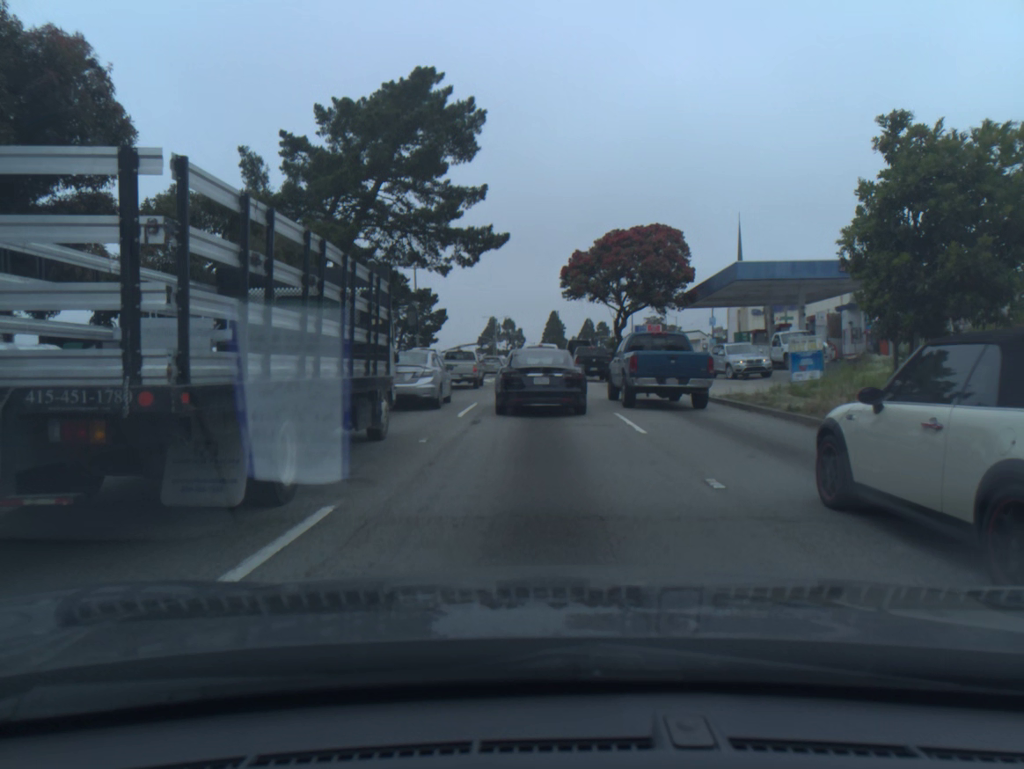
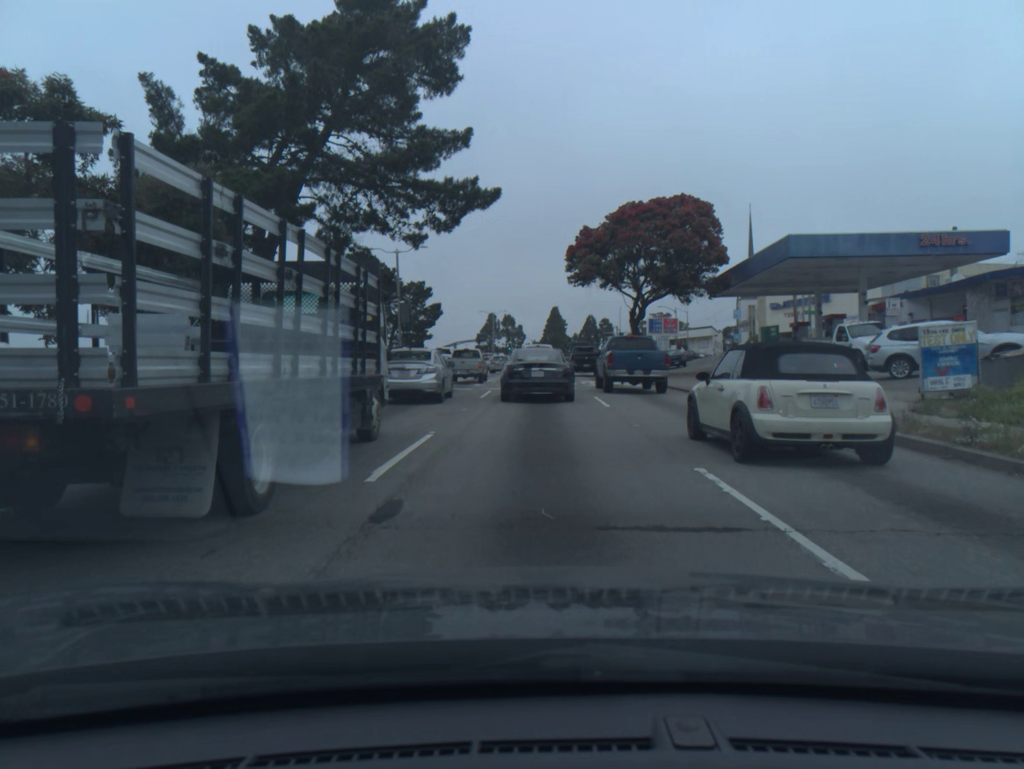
(0.0, +8.5) m; 0°
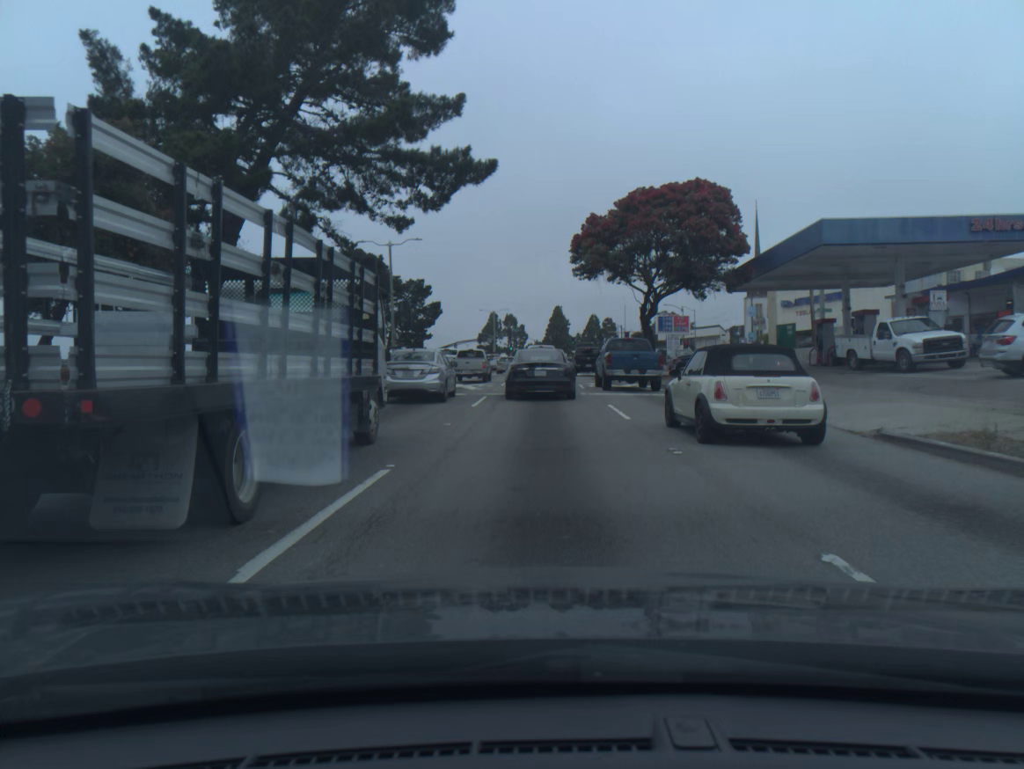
(0.0, +3.6) m; 0°
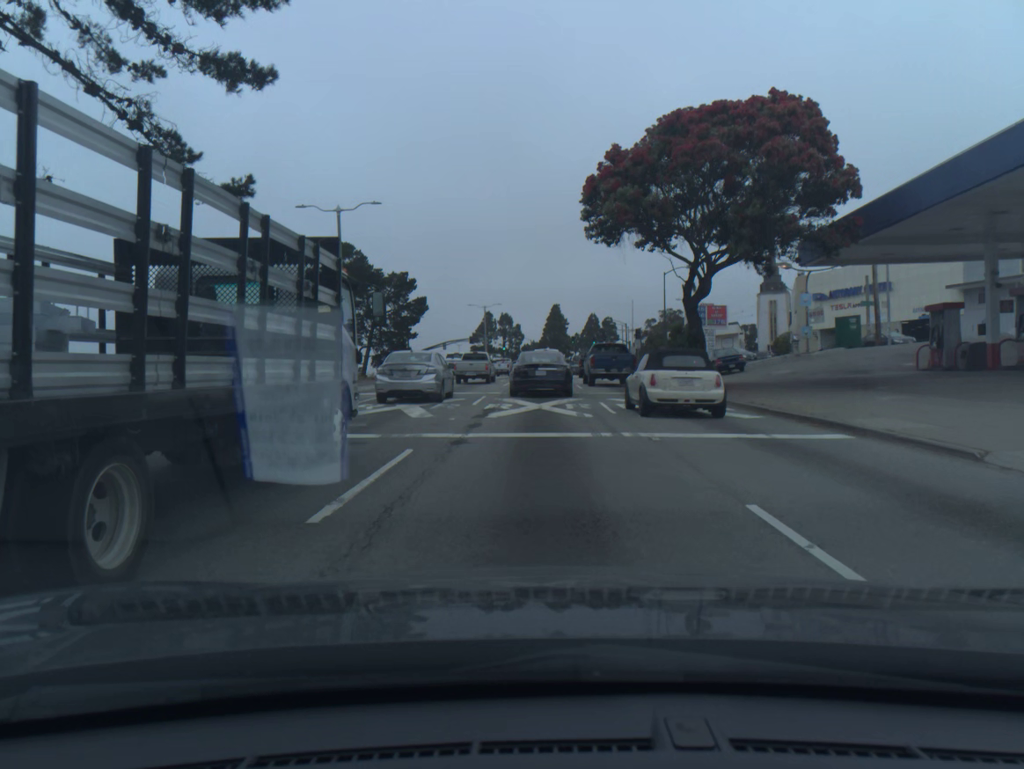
(0.0, +13.1) m; 0°
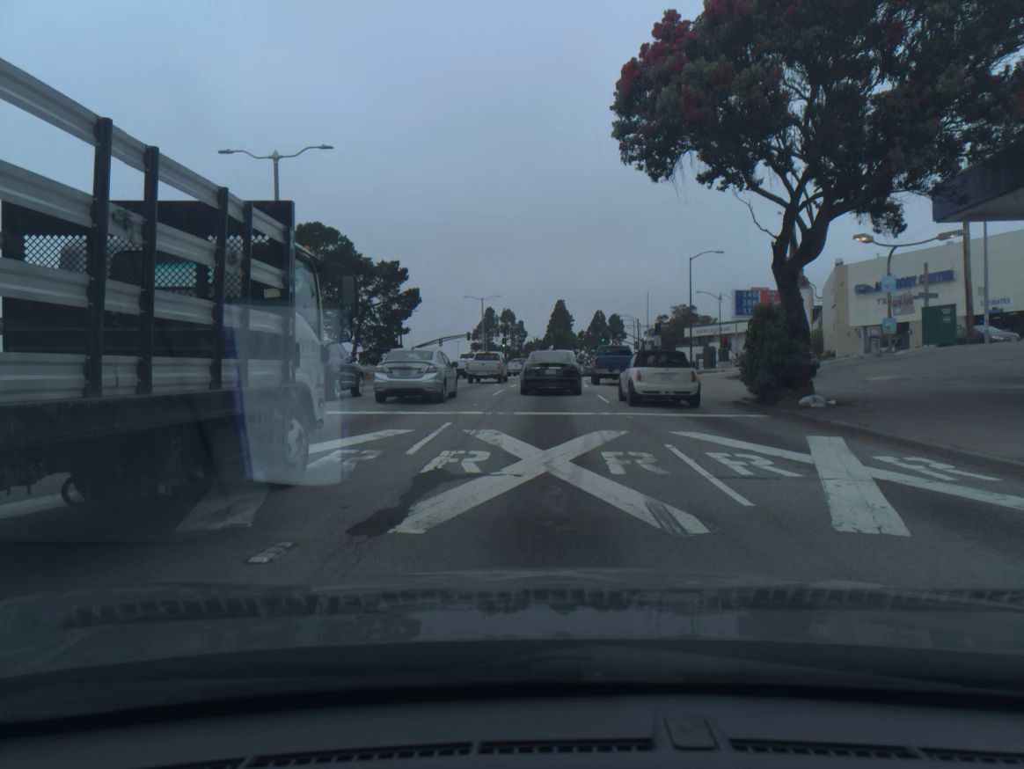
(-0.1, +10.4) m; -1°
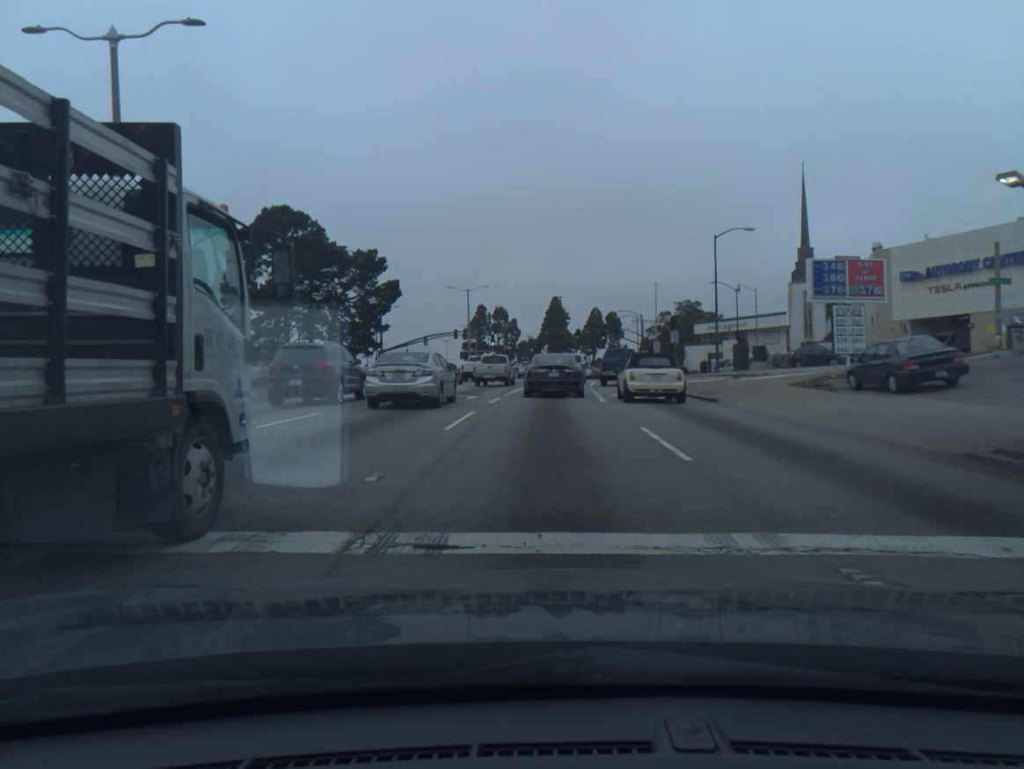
(0.0, +11.4) m; 0°
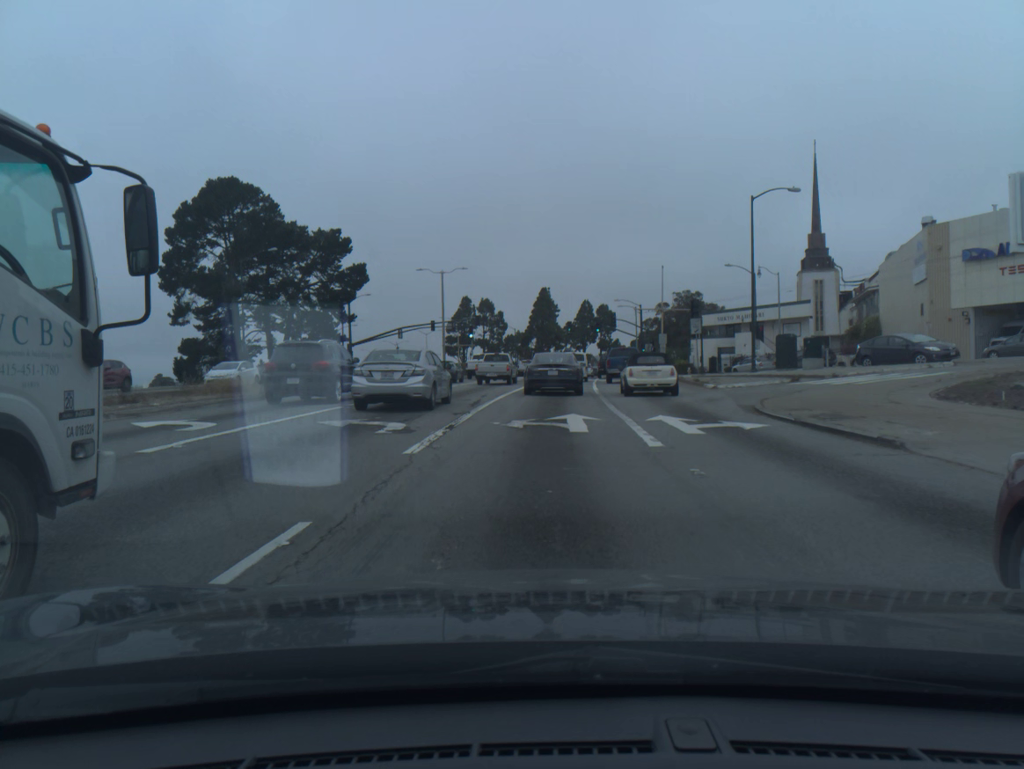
(+0.1, +11.9) m; +1°
